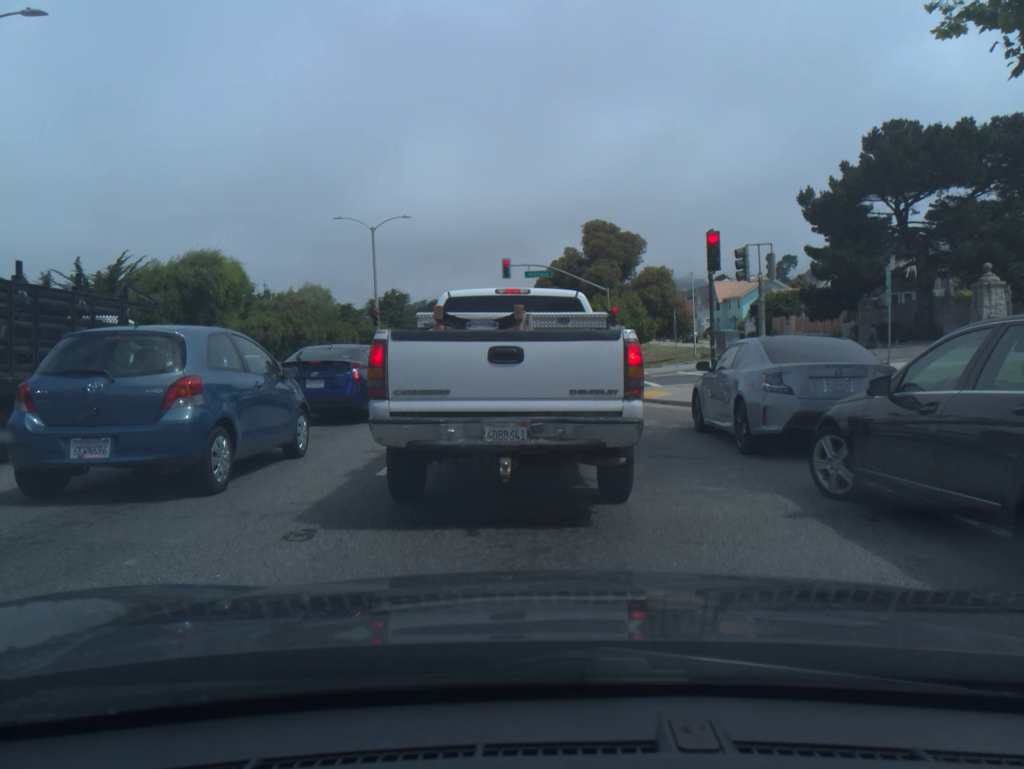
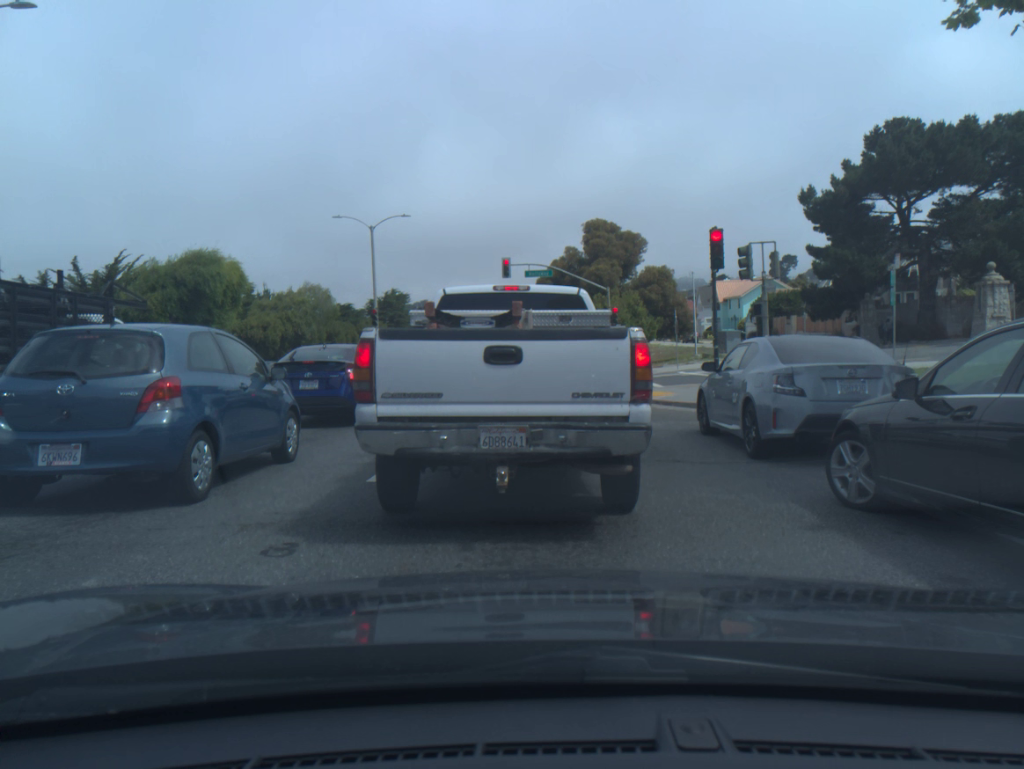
(0.0, +0.4) m; 0°
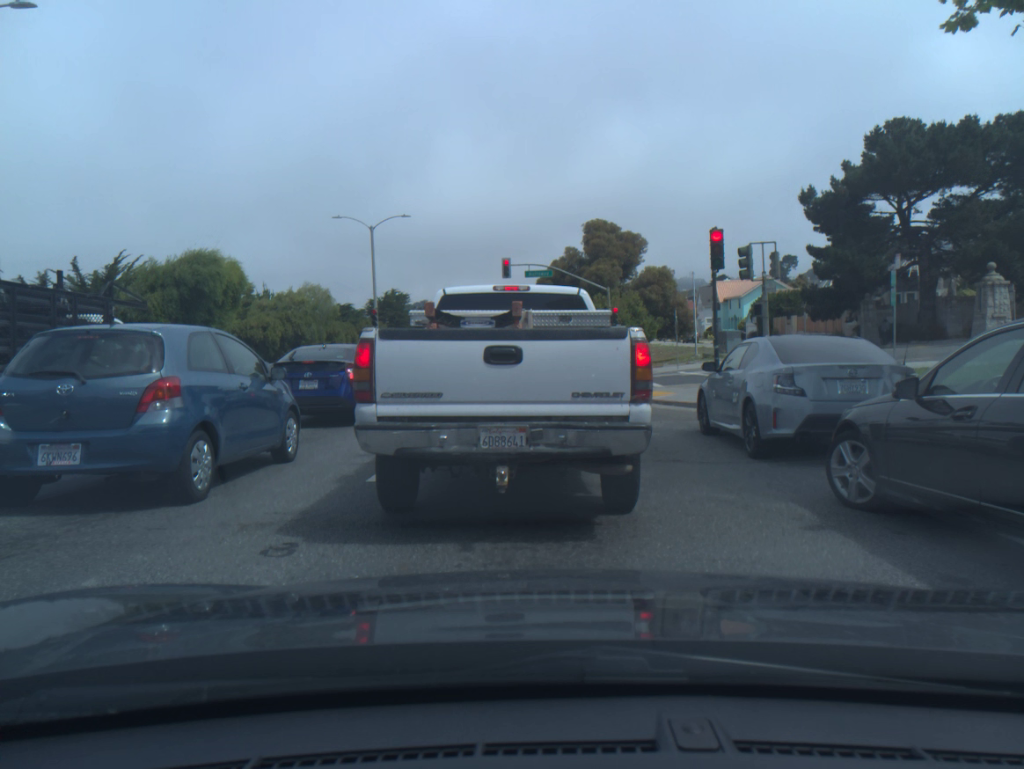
(0.0, 0.0) m; 0°
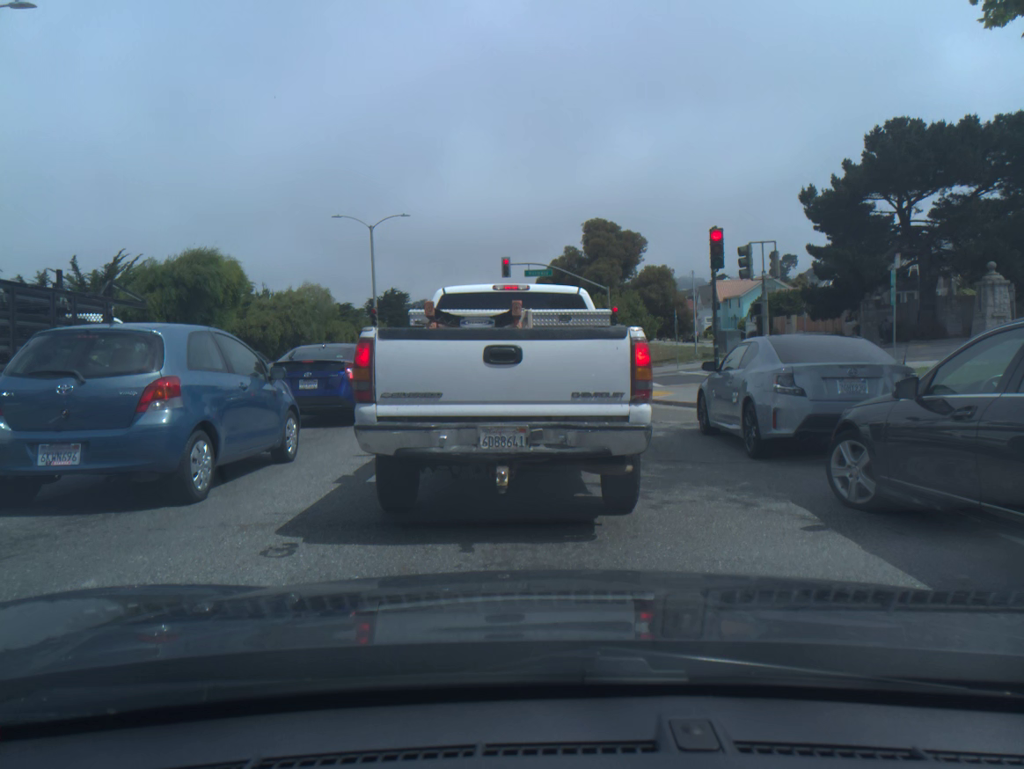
(0.0, 0.0) m; 0°
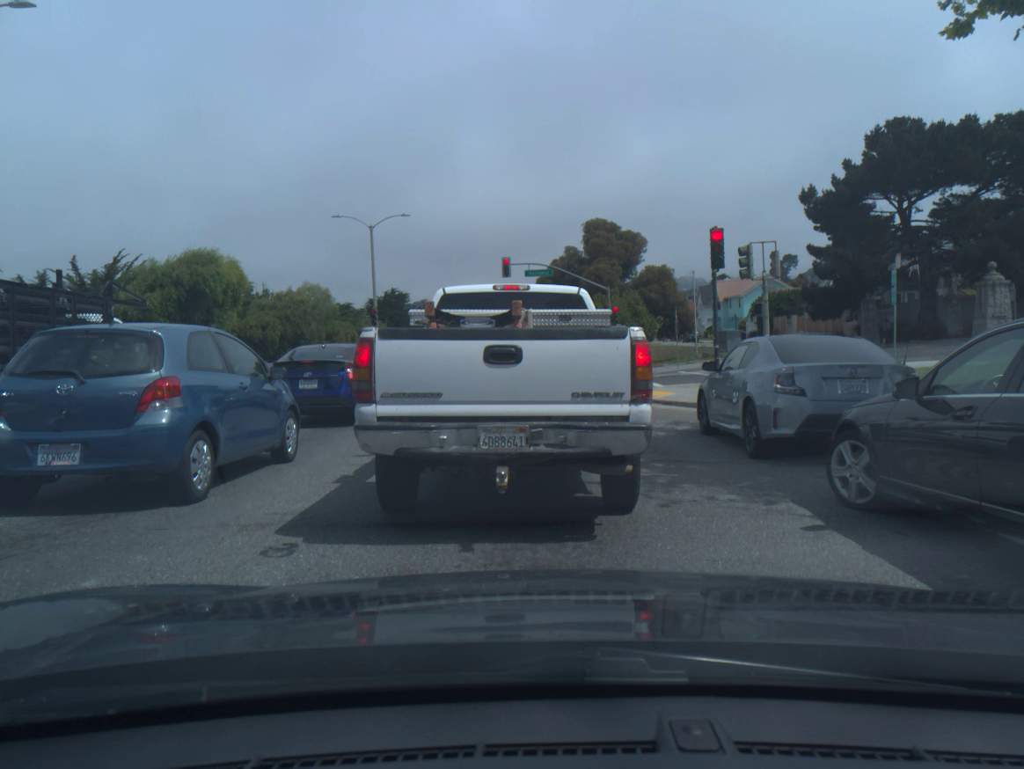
(0.0, 0.0) m; 0°
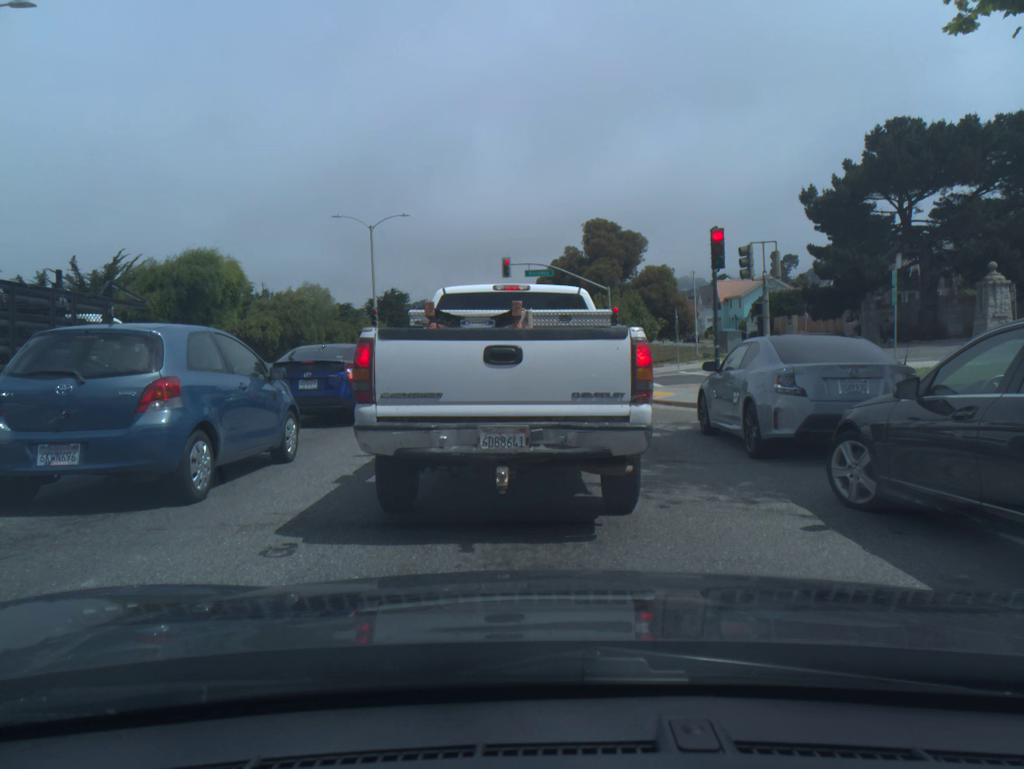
(0.0, 0.0) m; 0°
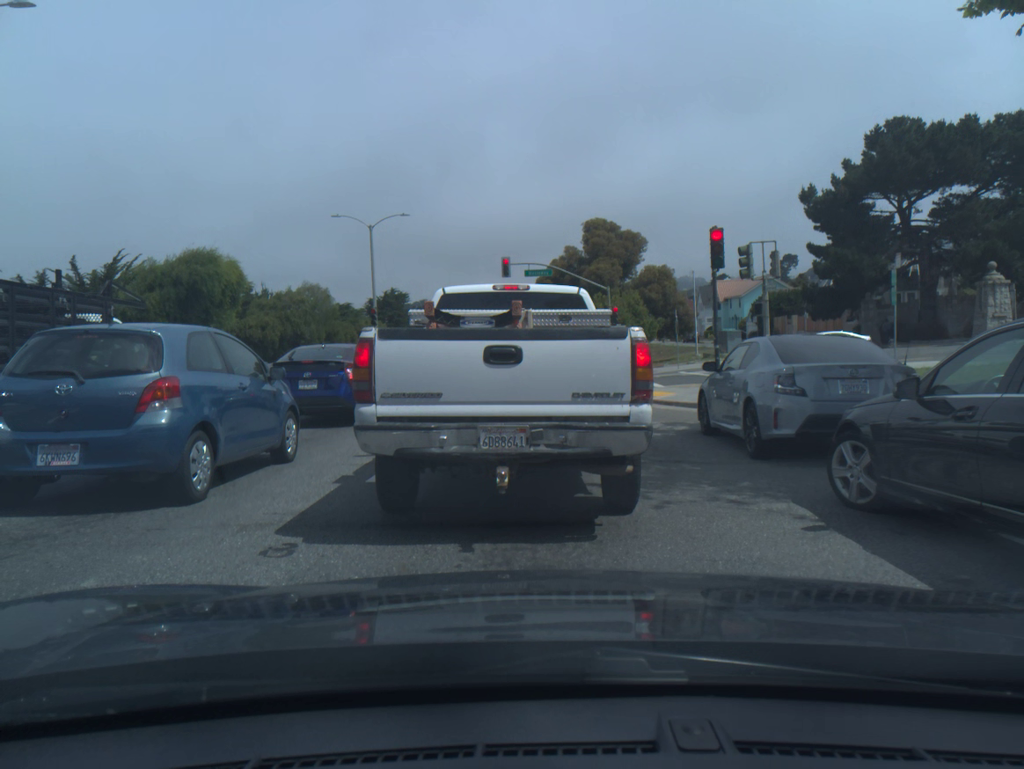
(0.0, 0.0) m; 0°
